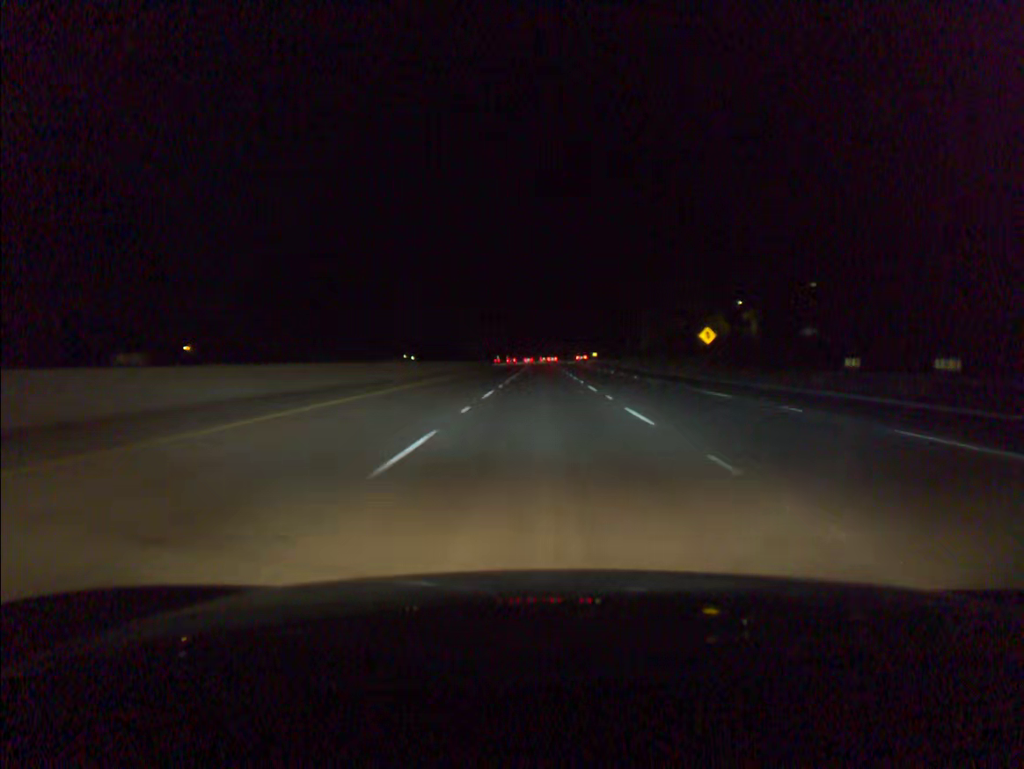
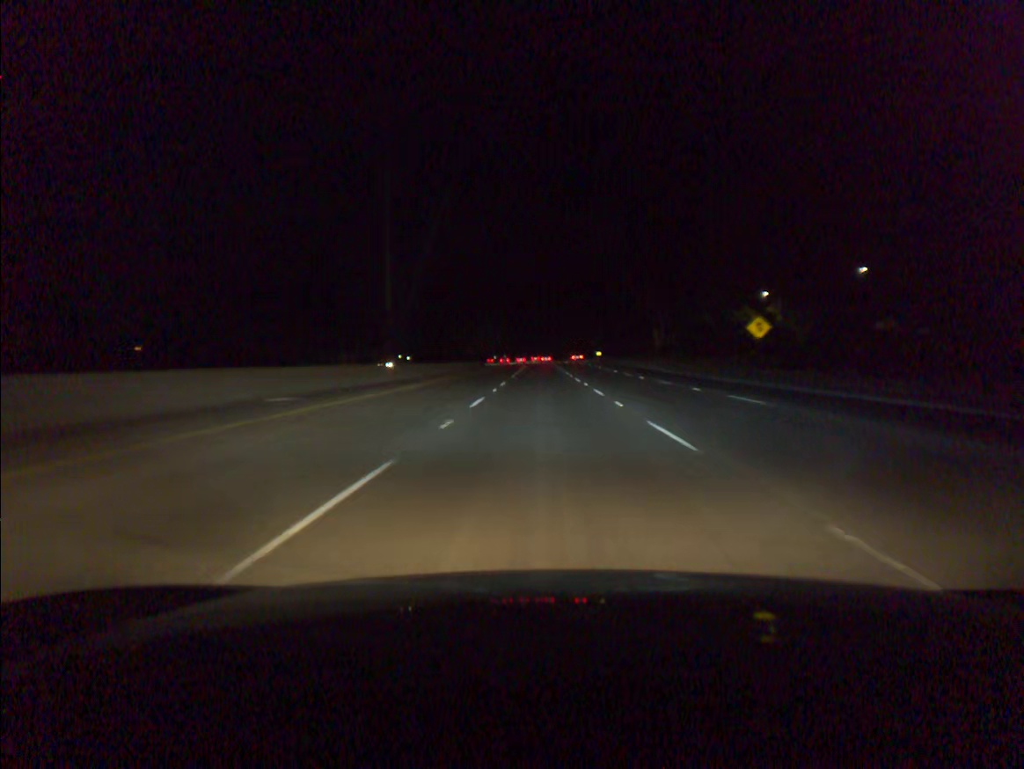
(0.0, +18.3) m; 0°
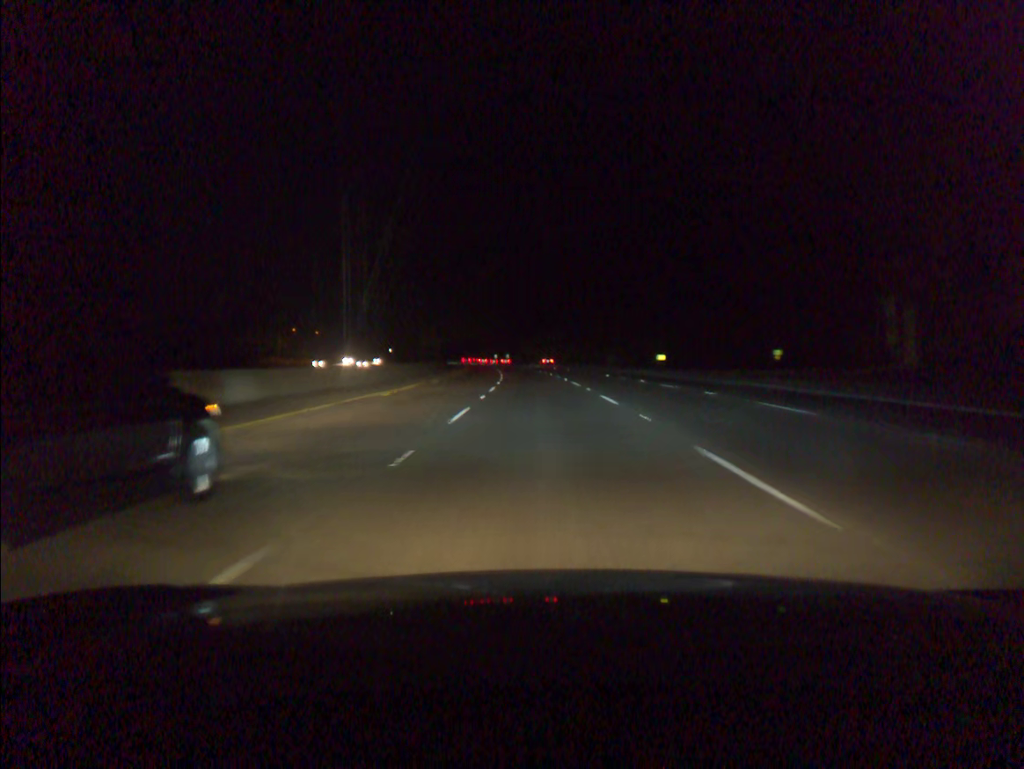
(-0.3, +91.5) m; -1°
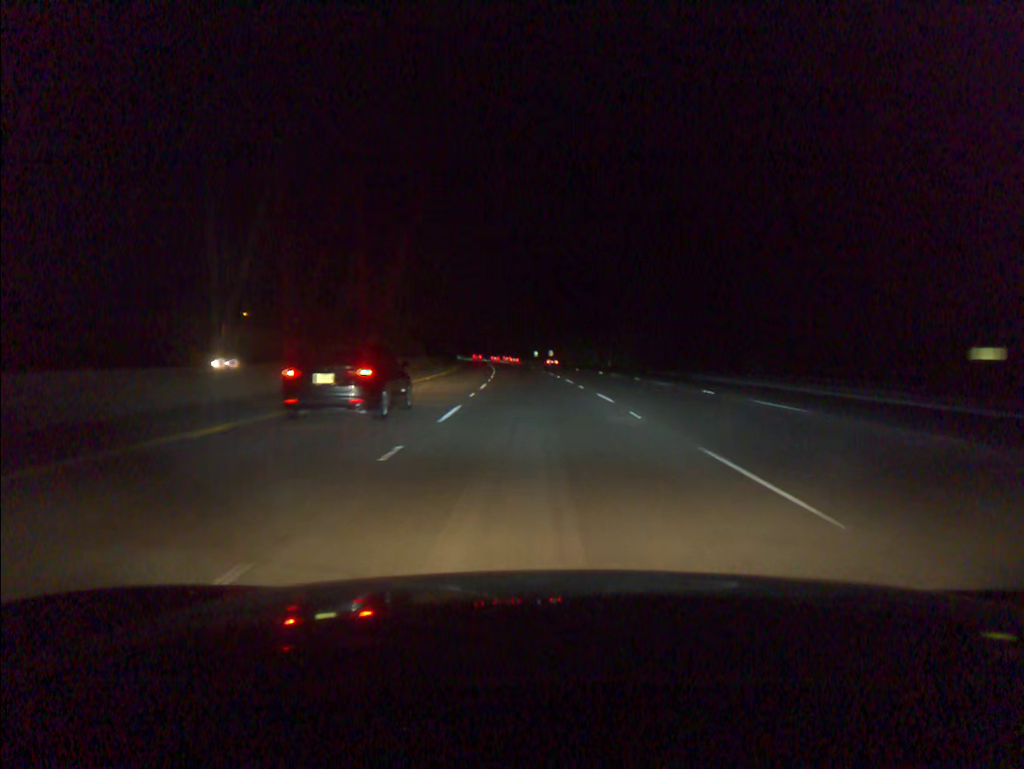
(-1.9, +73.2) m; -3°
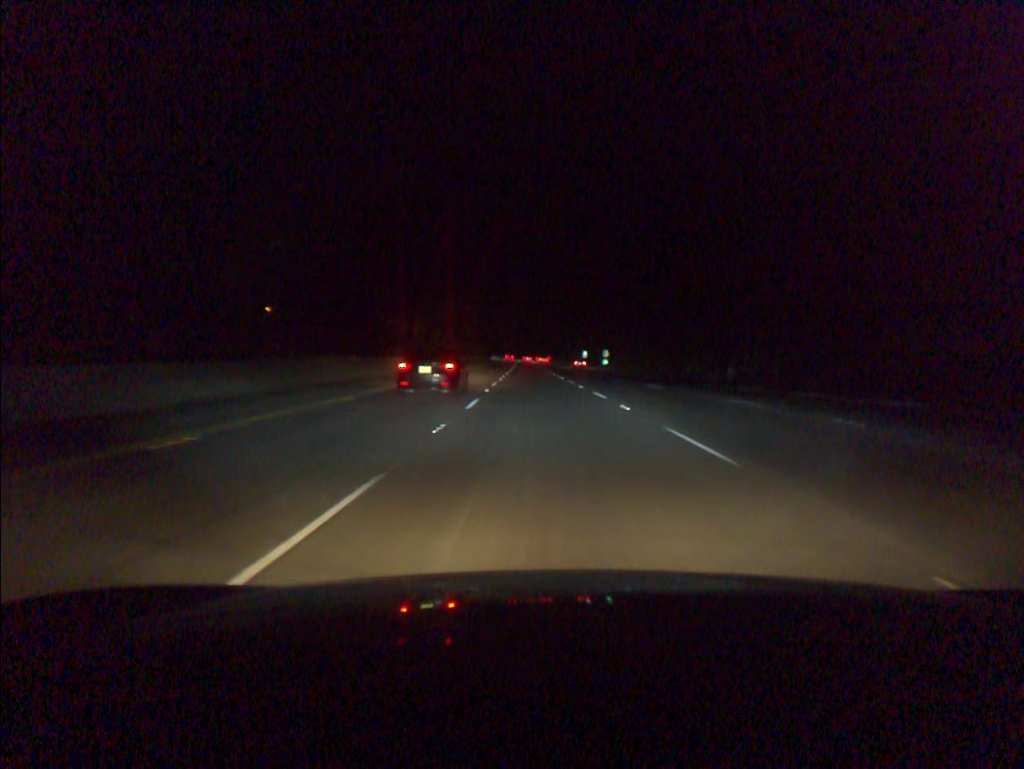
(-1.6, +54.9) m; -3°
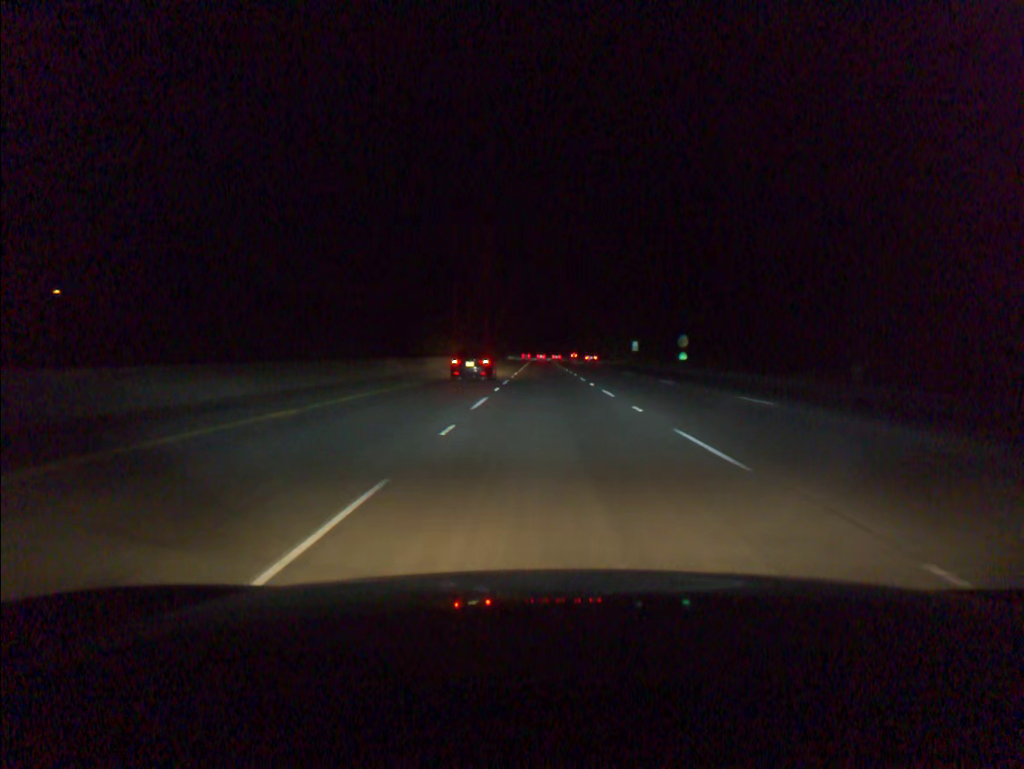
(-1.3, +73.2) m; -1°
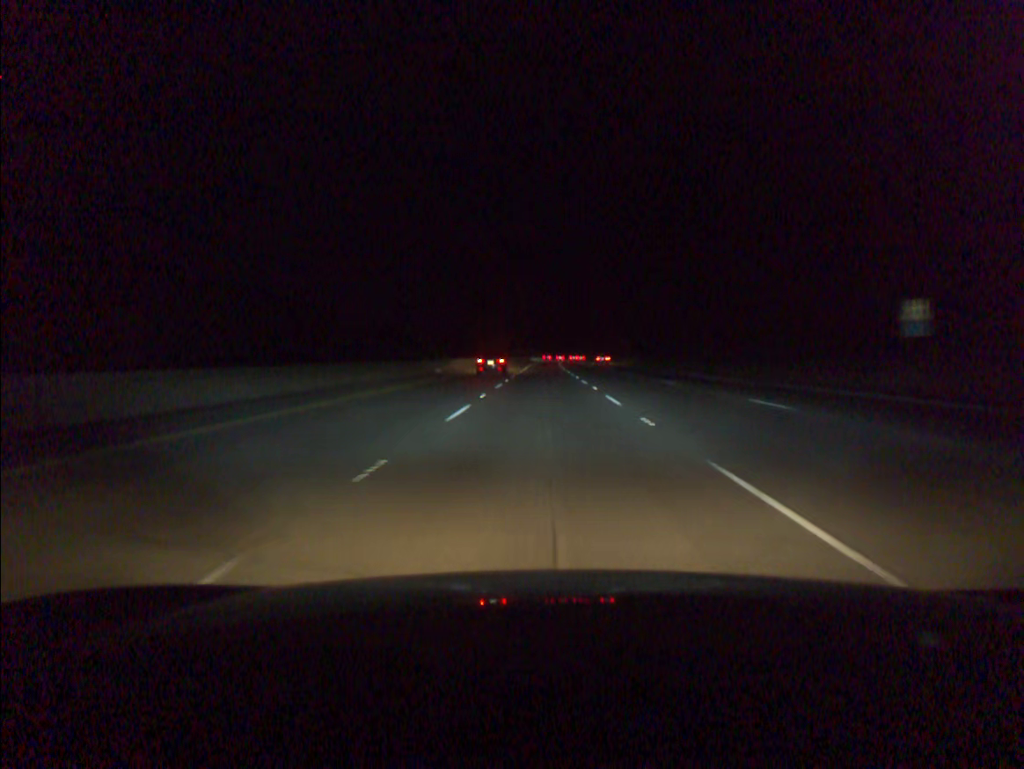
(+0.1, +91.4) m; 0°
